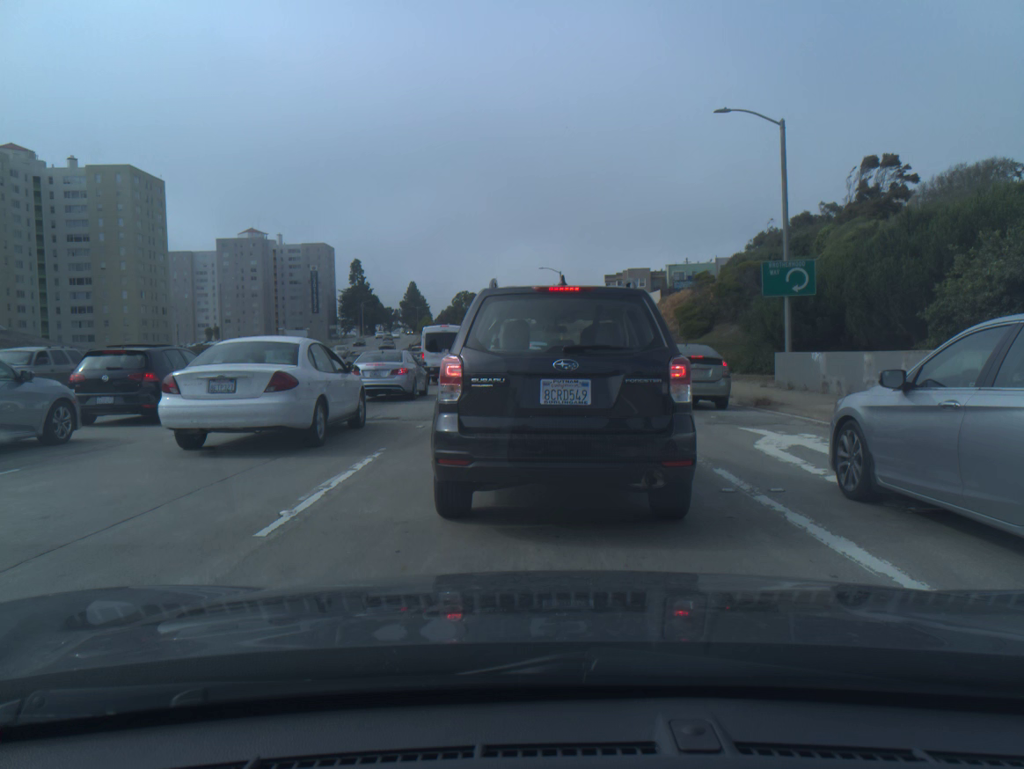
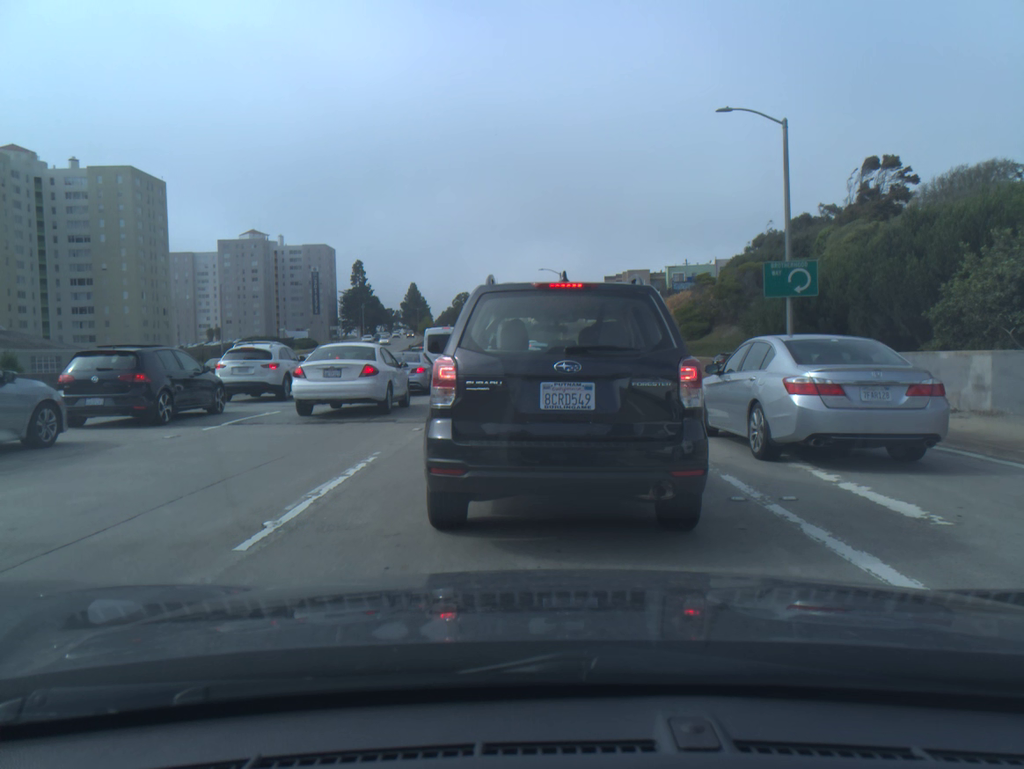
(0.0, +0.4) m; 0°
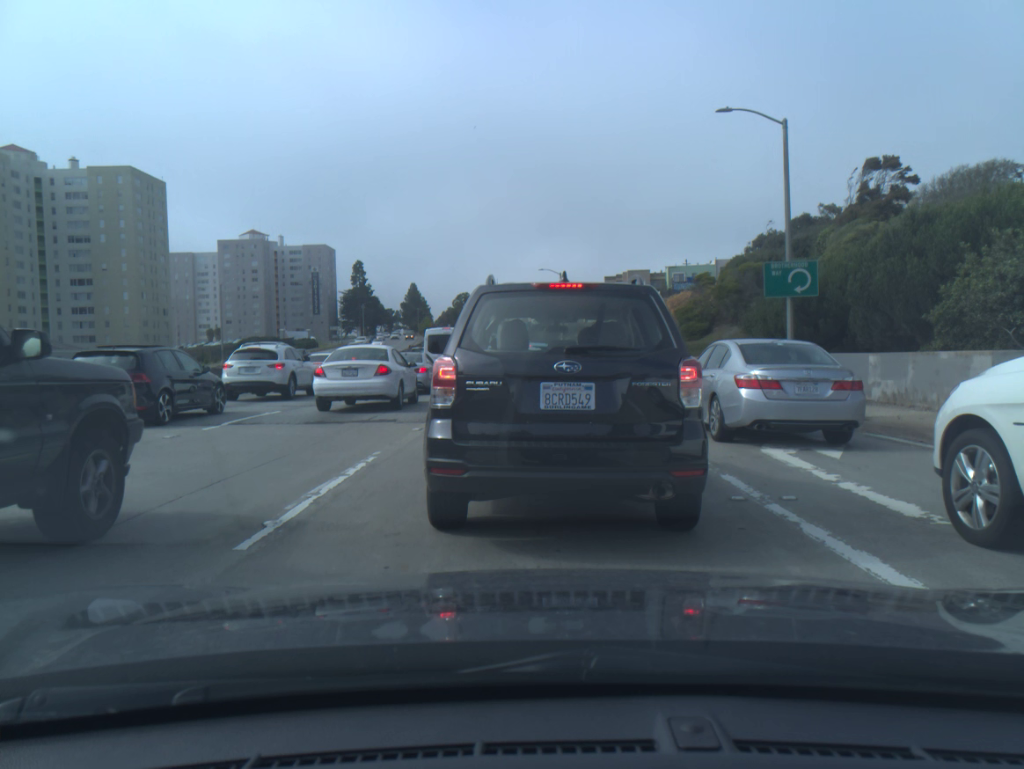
(0.0, 0.0) m; 0°
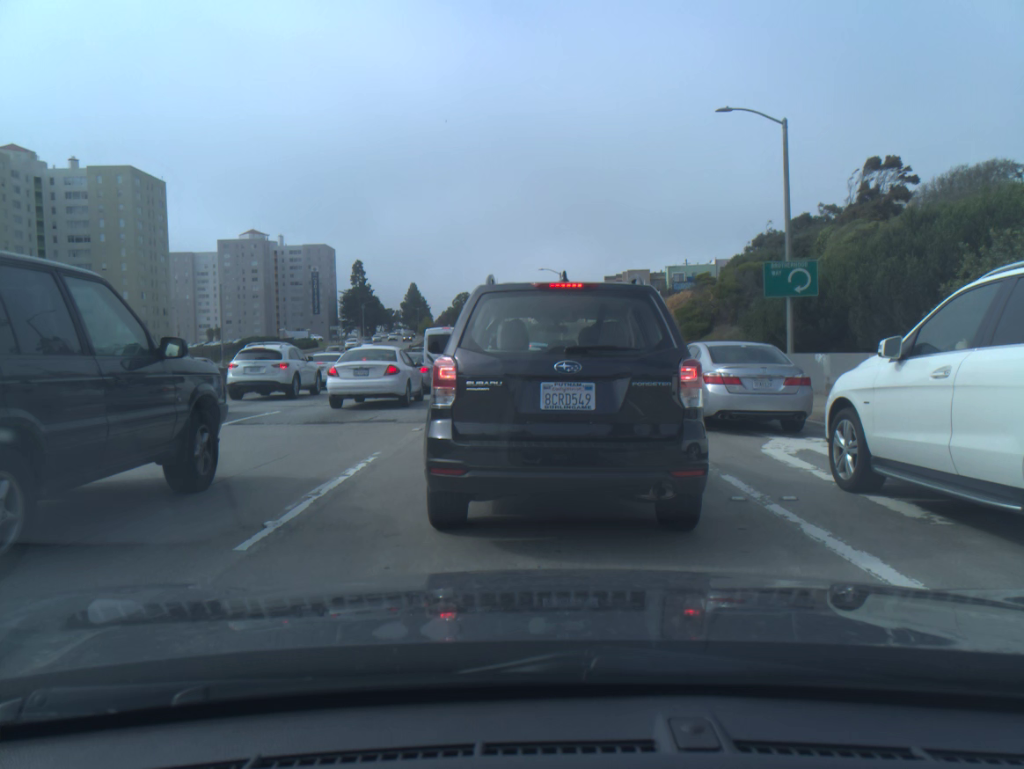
(0.0, 0.0) m; 0°
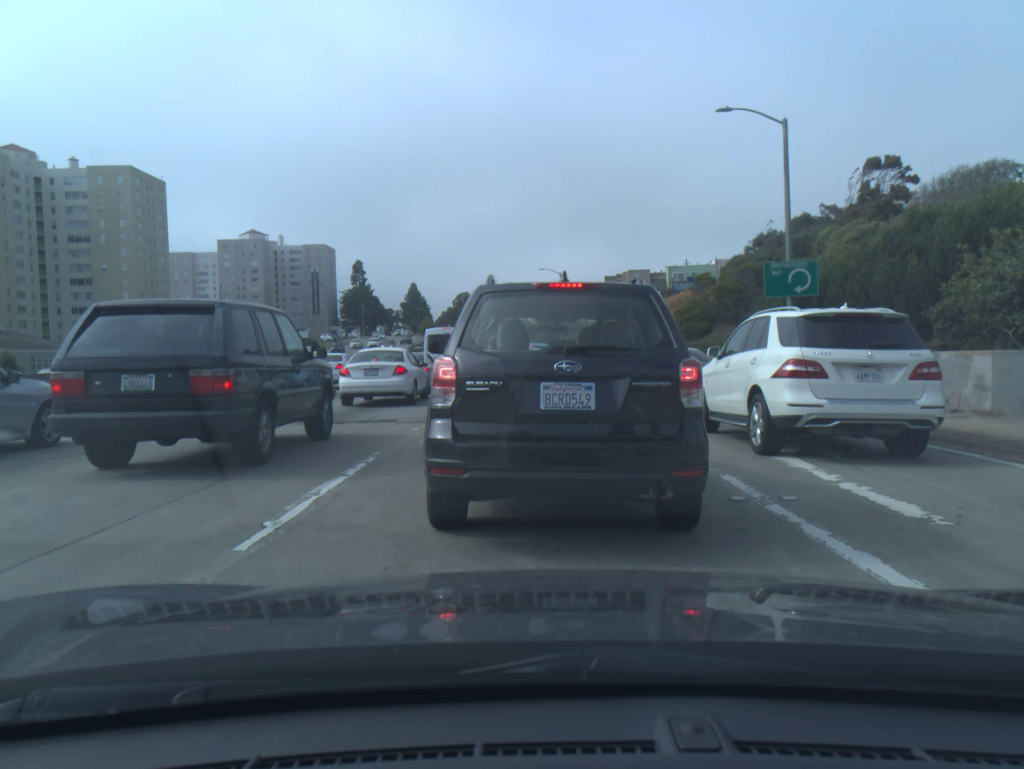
(0.0, 0.0) m; 0°
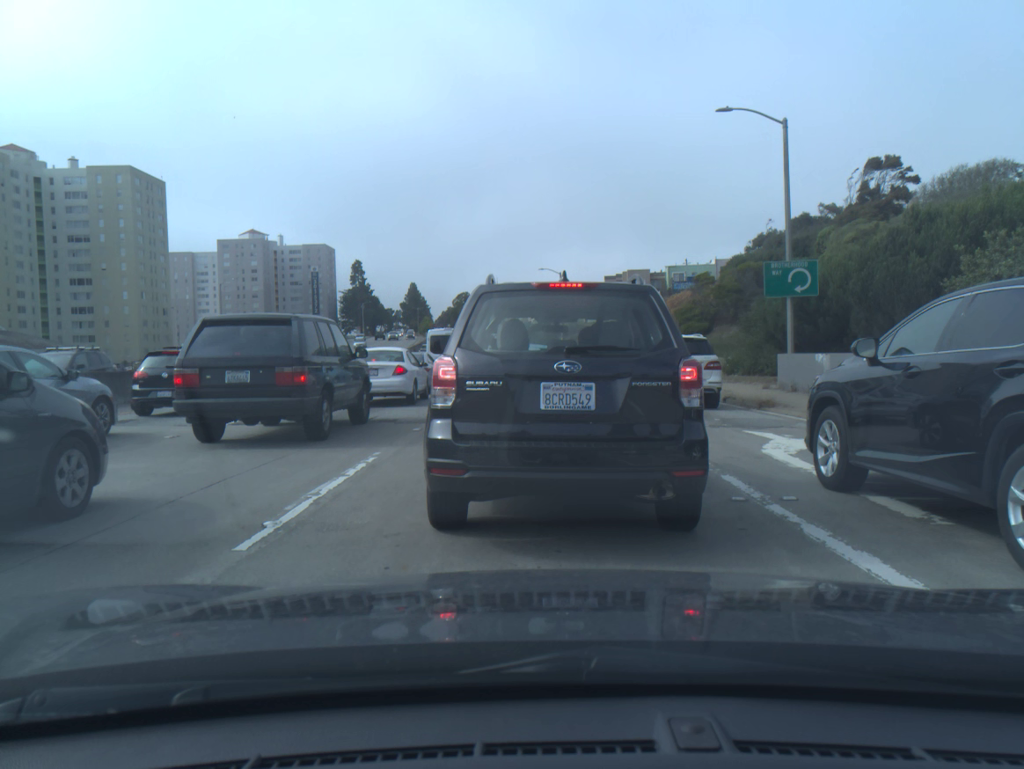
(0.0, 0.0) m; 0°
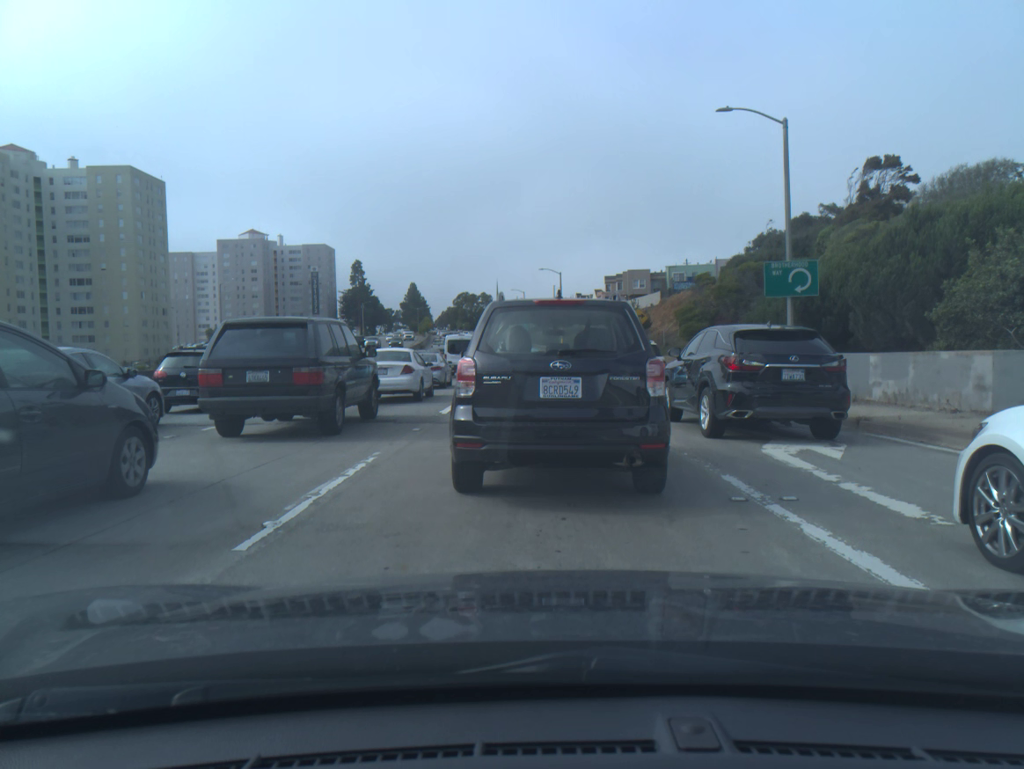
(0.0, 0.0) m; 0°
